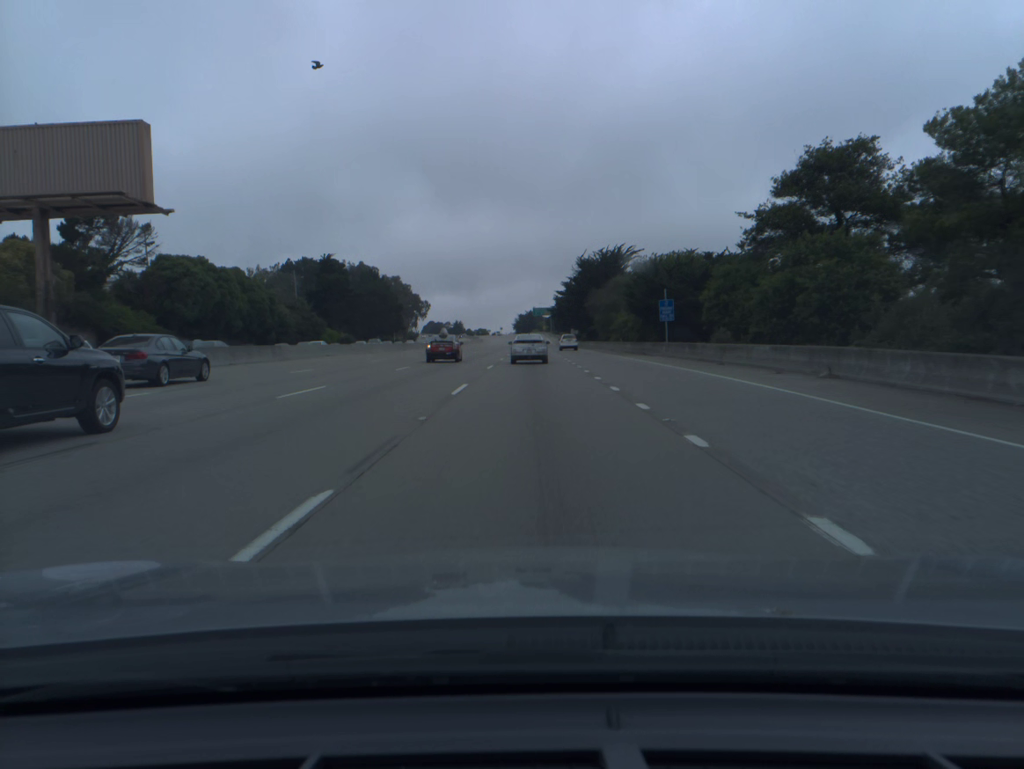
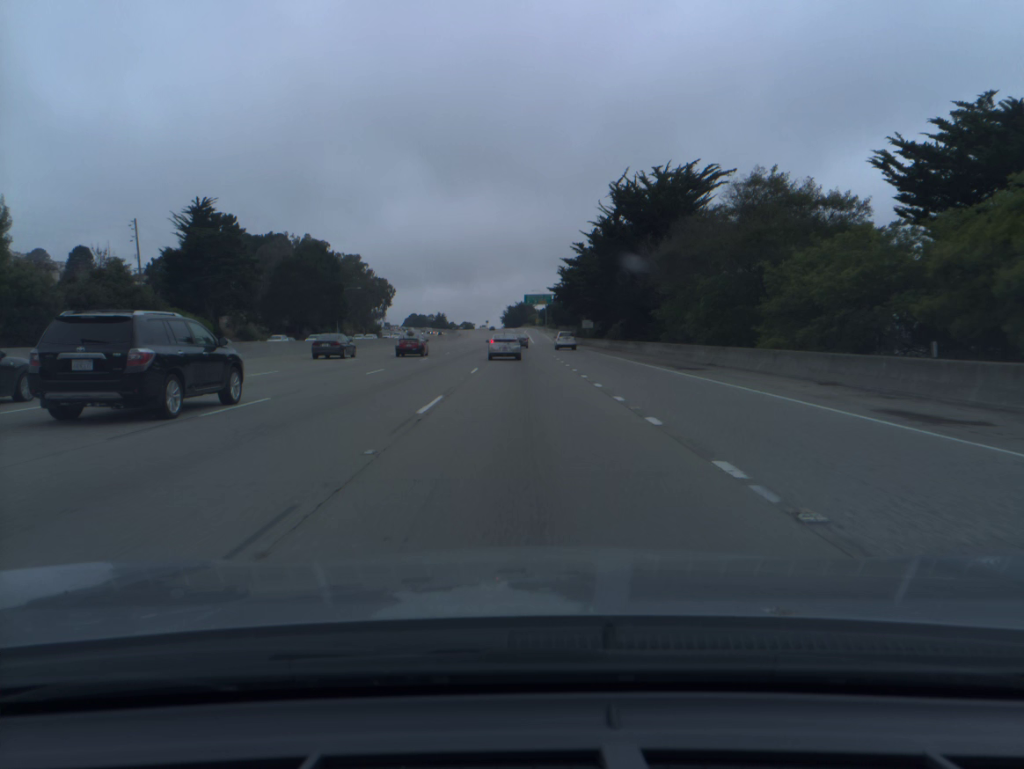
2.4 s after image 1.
(+0.7, +61.8) m; +1°
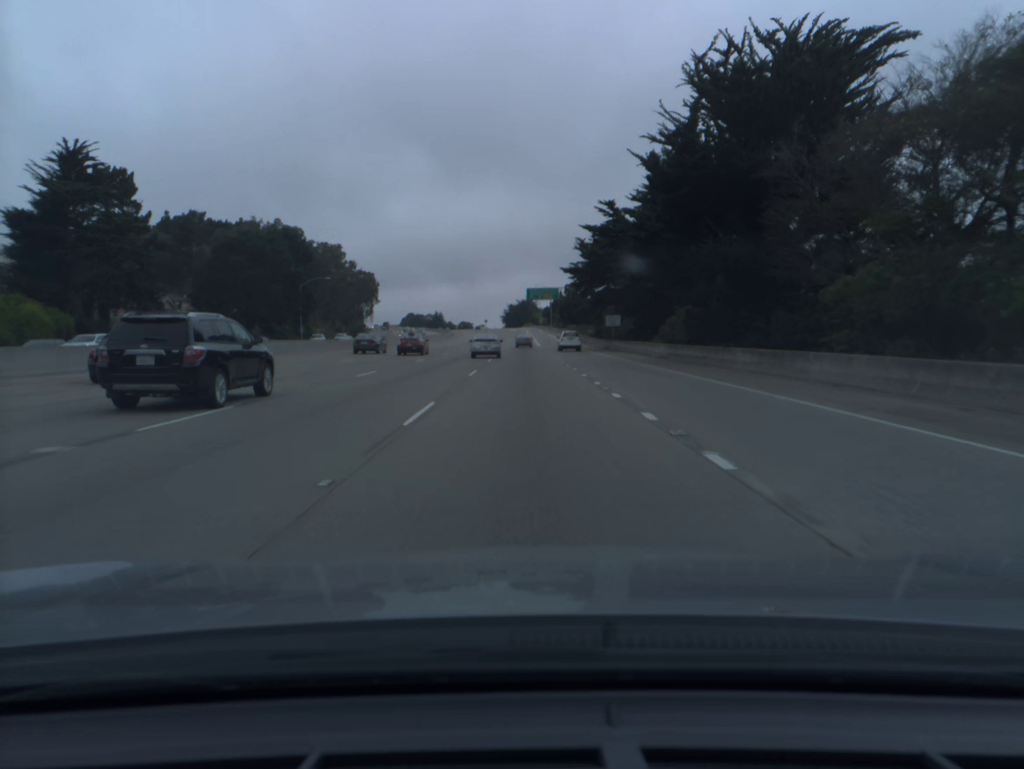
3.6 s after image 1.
(0.0, +31.4) m; 0°
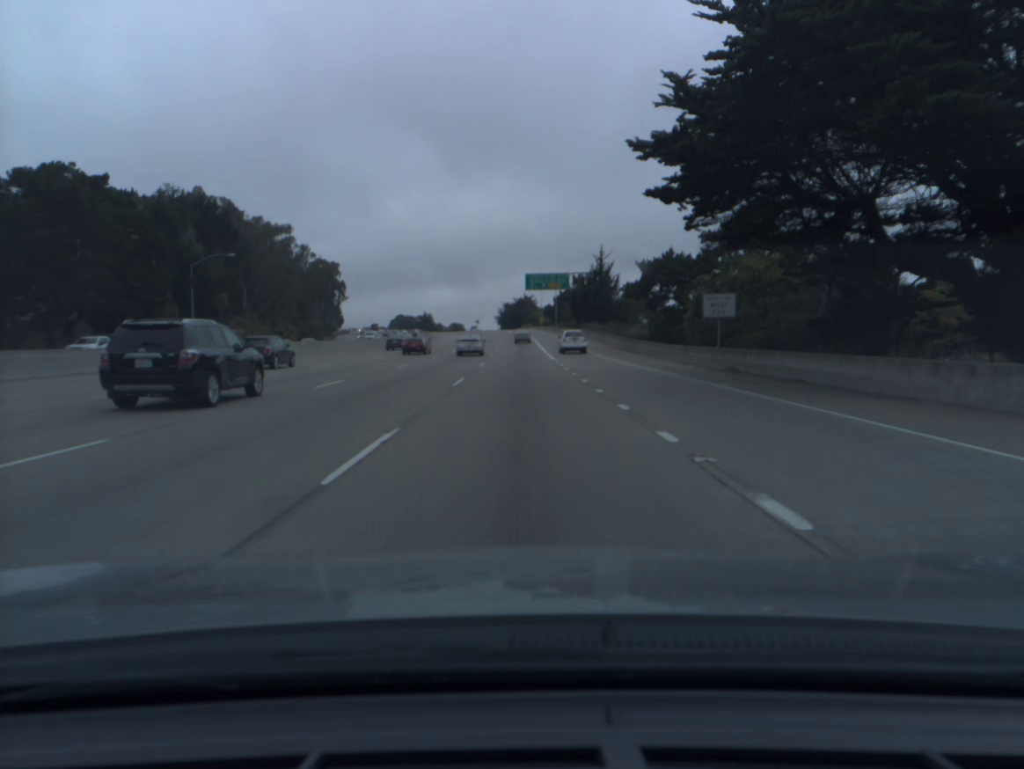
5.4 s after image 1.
(+0.1, +48.0) m; 0°
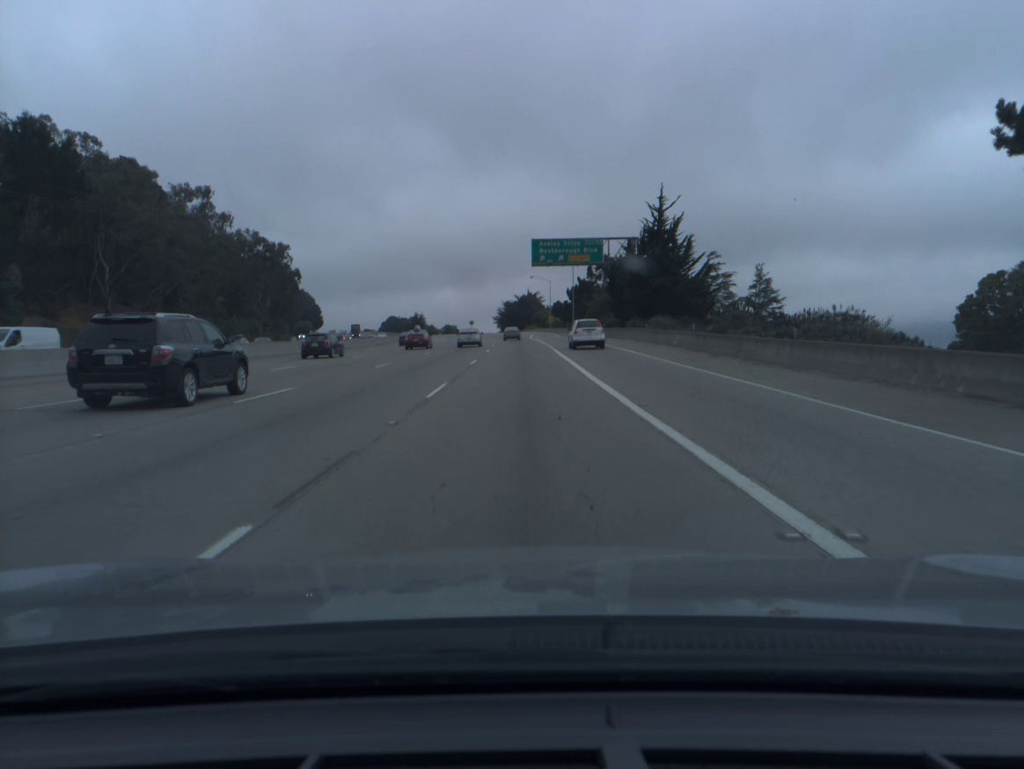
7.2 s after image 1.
(-0.1, +49.4) m; 0°
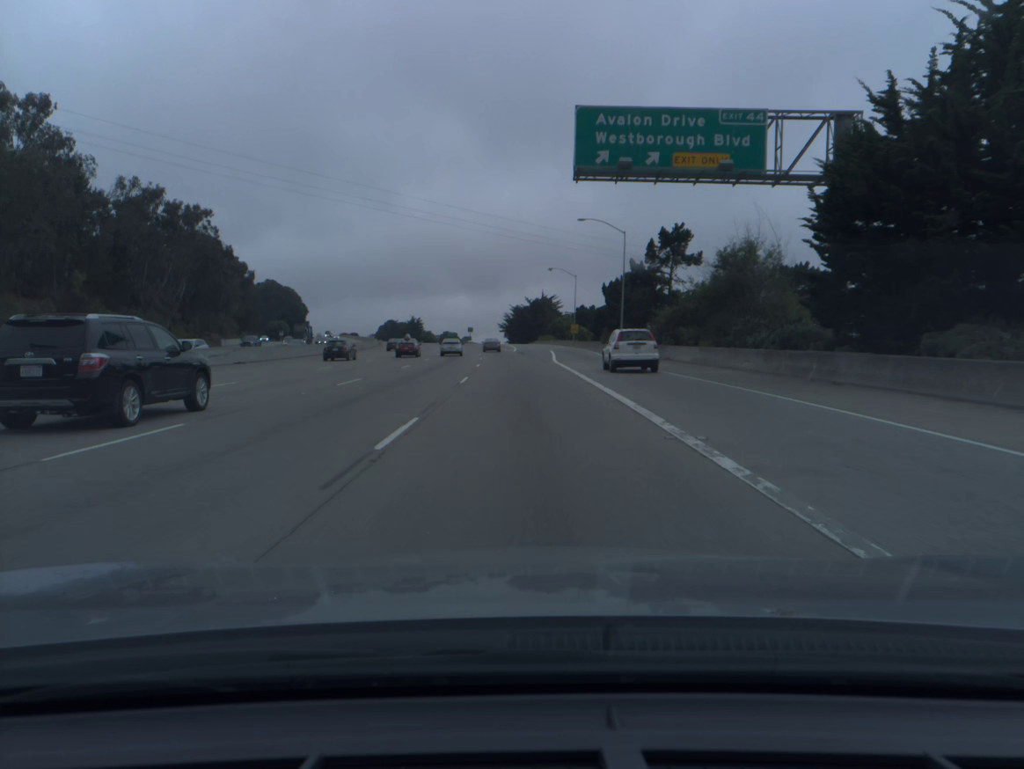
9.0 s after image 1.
(-0.3, +50.6) m; -1°
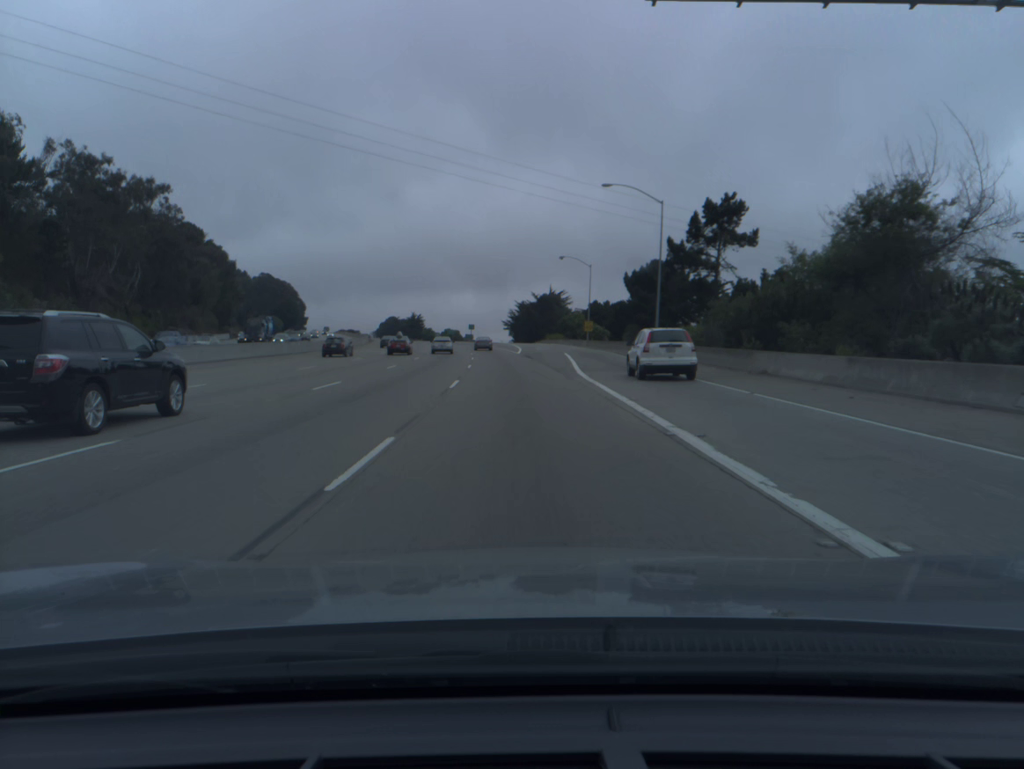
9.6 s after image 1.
(0.0, +17.0) m; 0°
